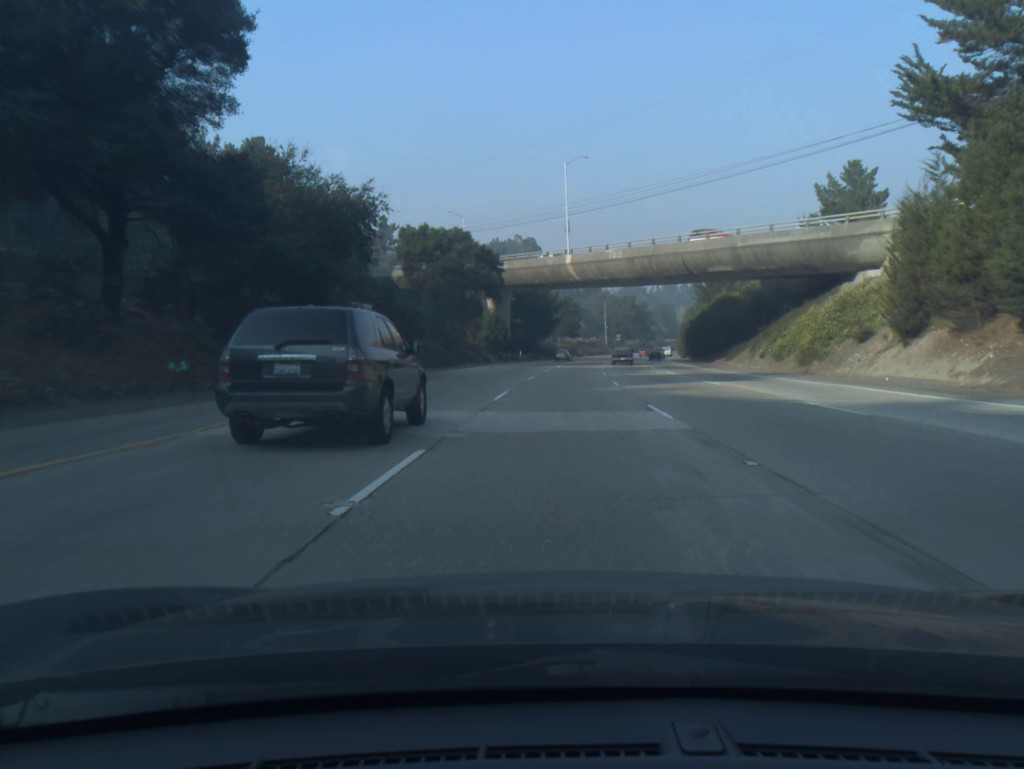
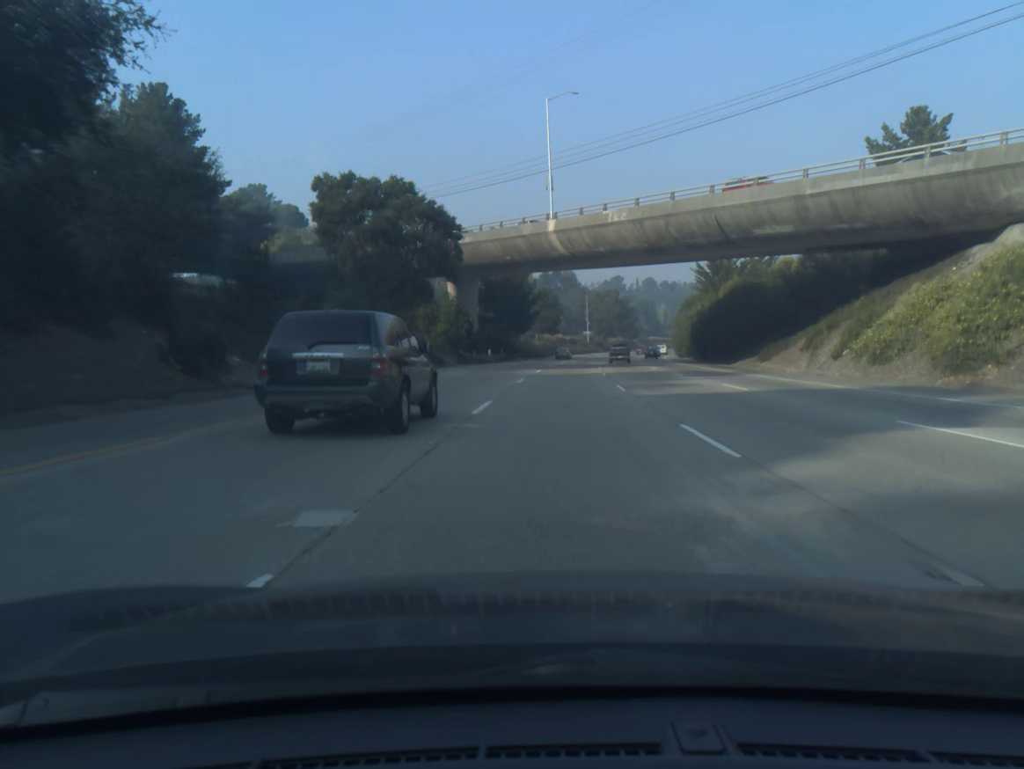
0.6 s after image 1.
(+0.3, +19.8) m; +2°
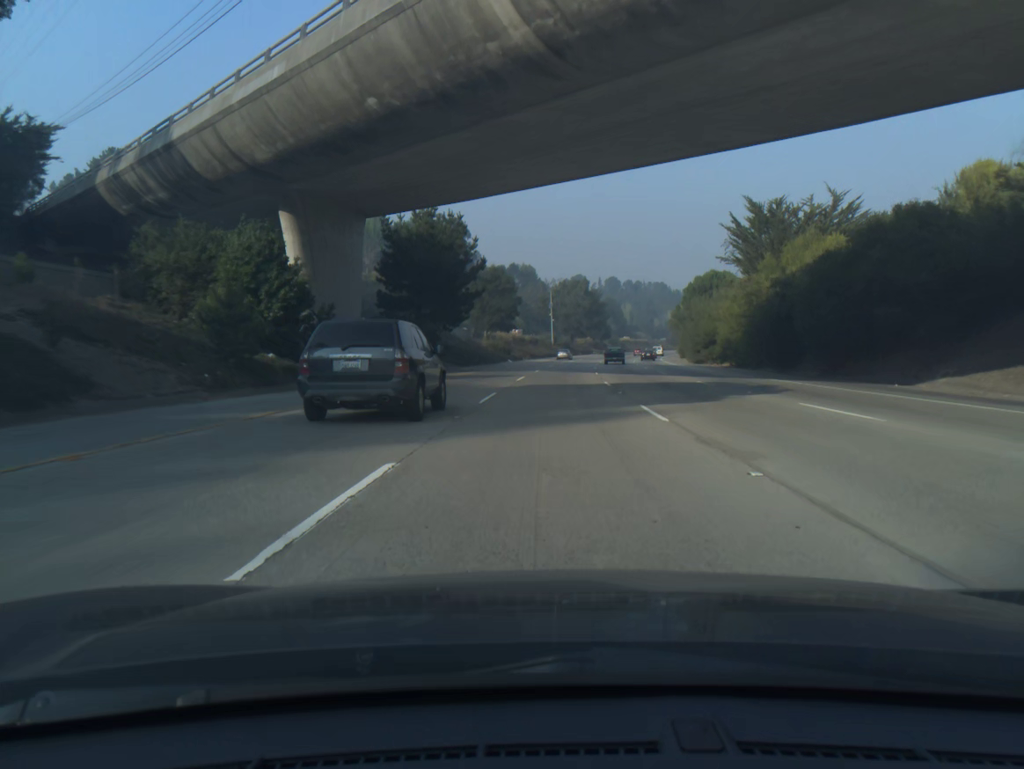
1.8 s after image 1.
(+1.1, +39.6) m; +3°
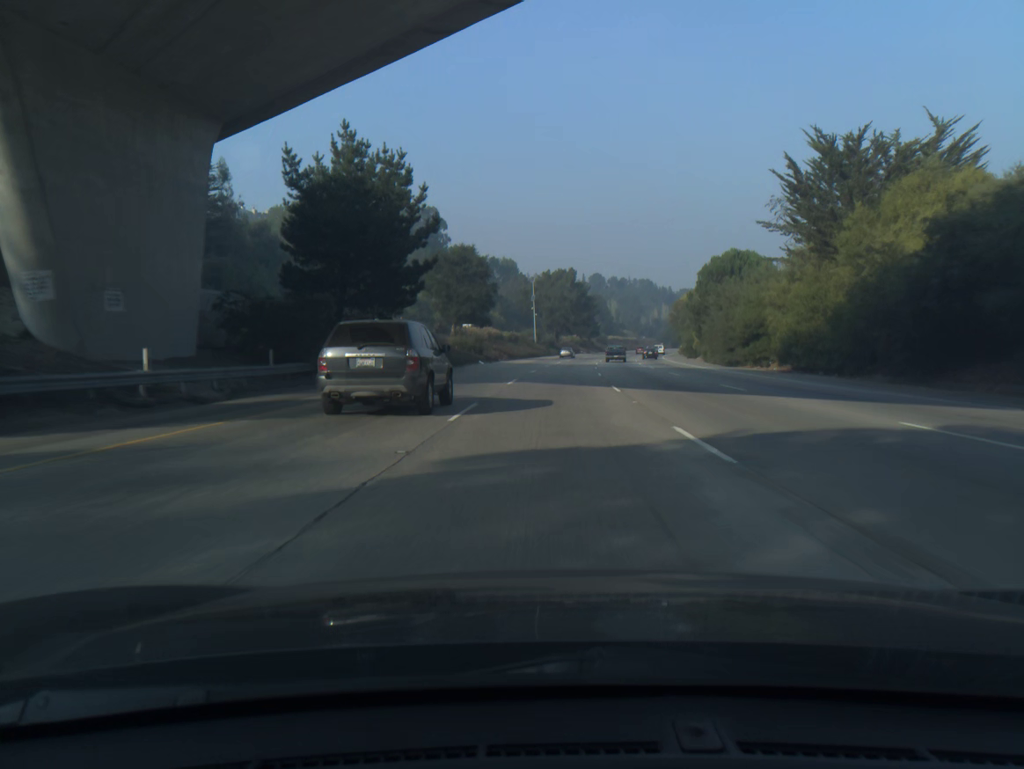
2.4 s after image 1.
(+0.2, +19.8) m; +1°
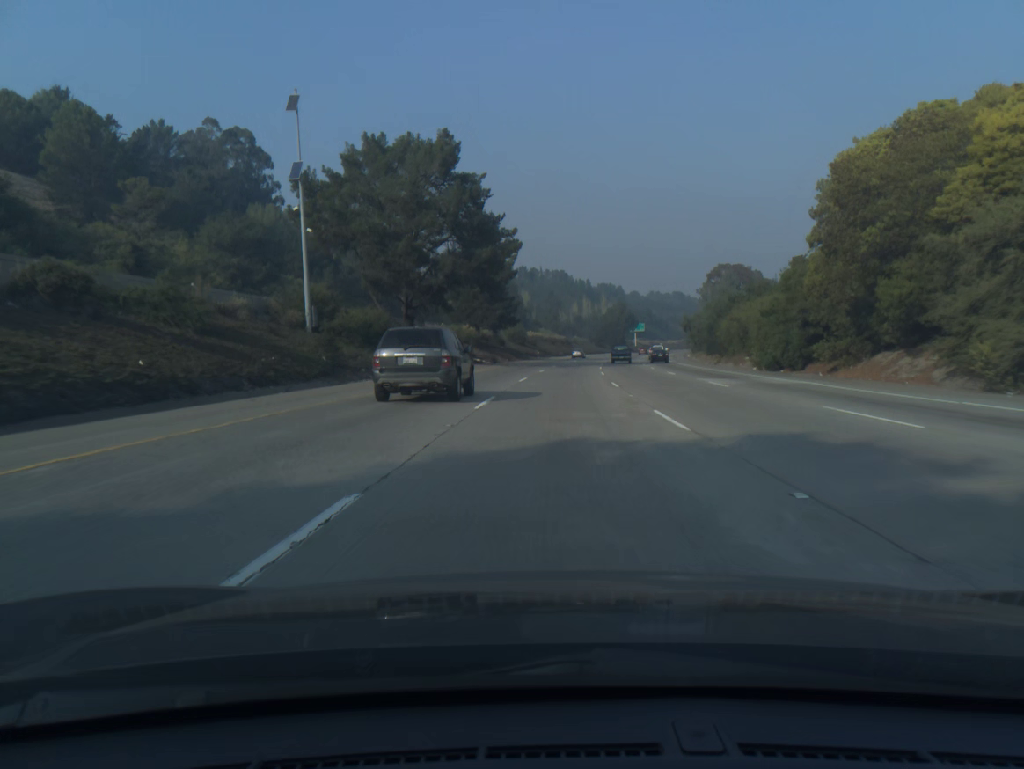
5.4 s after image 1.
(+5.6, +98.4) m; +7°
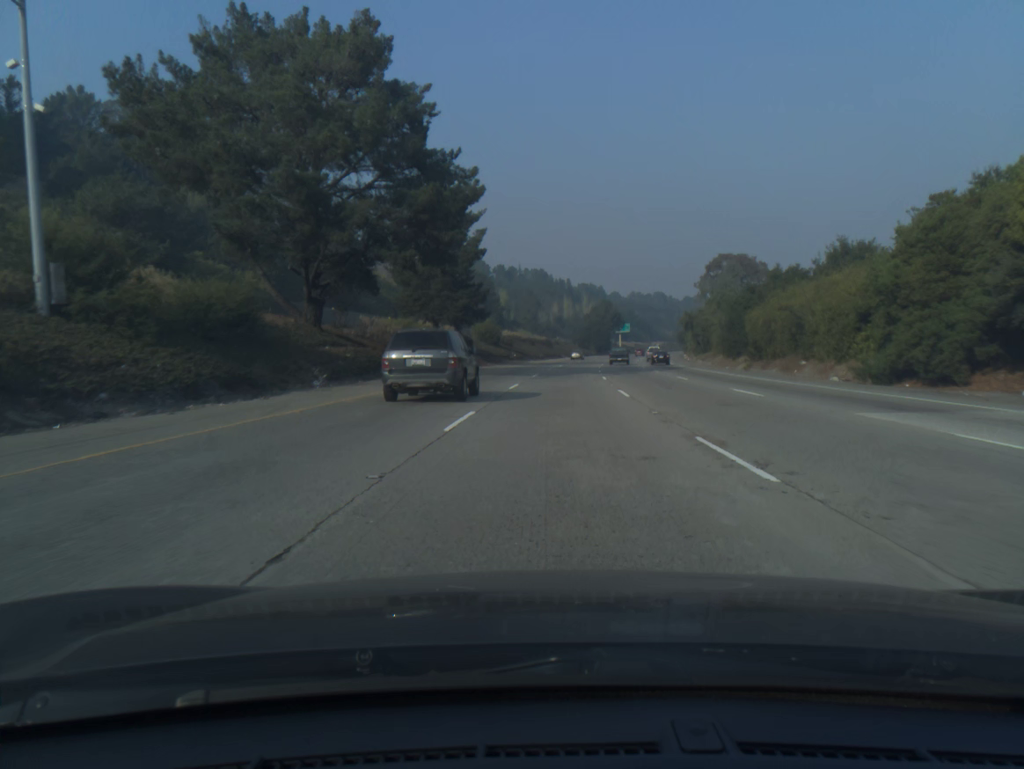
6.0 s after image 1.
(+0.2, +19.7) m; +1°
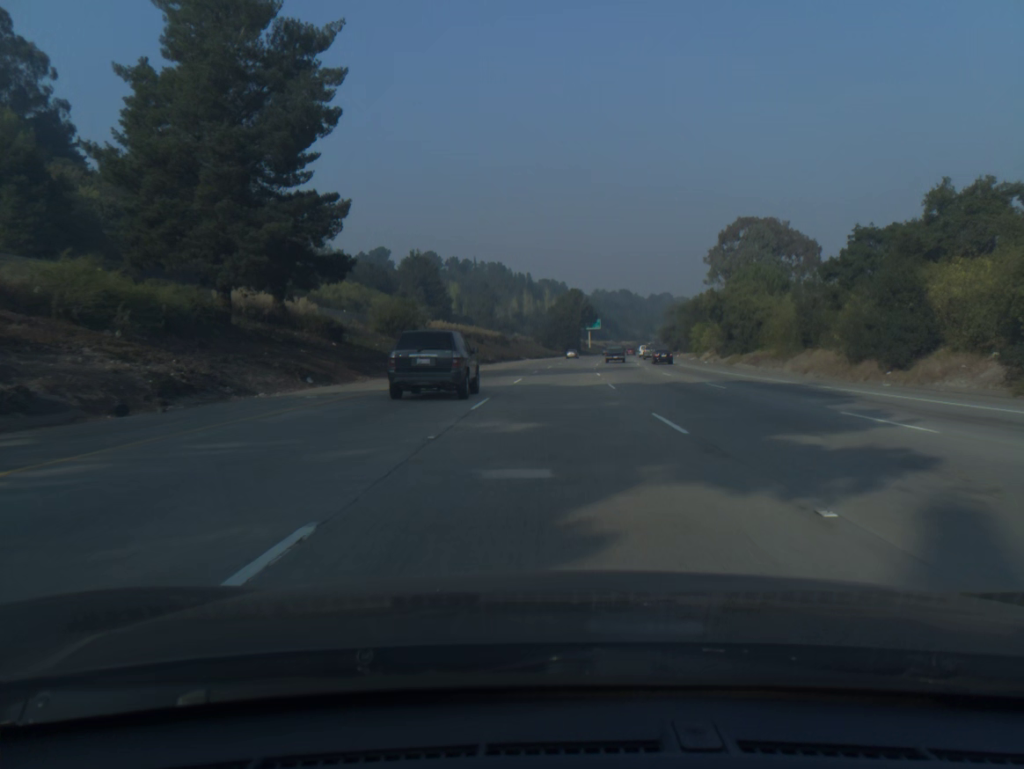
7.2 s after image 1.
(+1.1, +39.5) m; +3°
